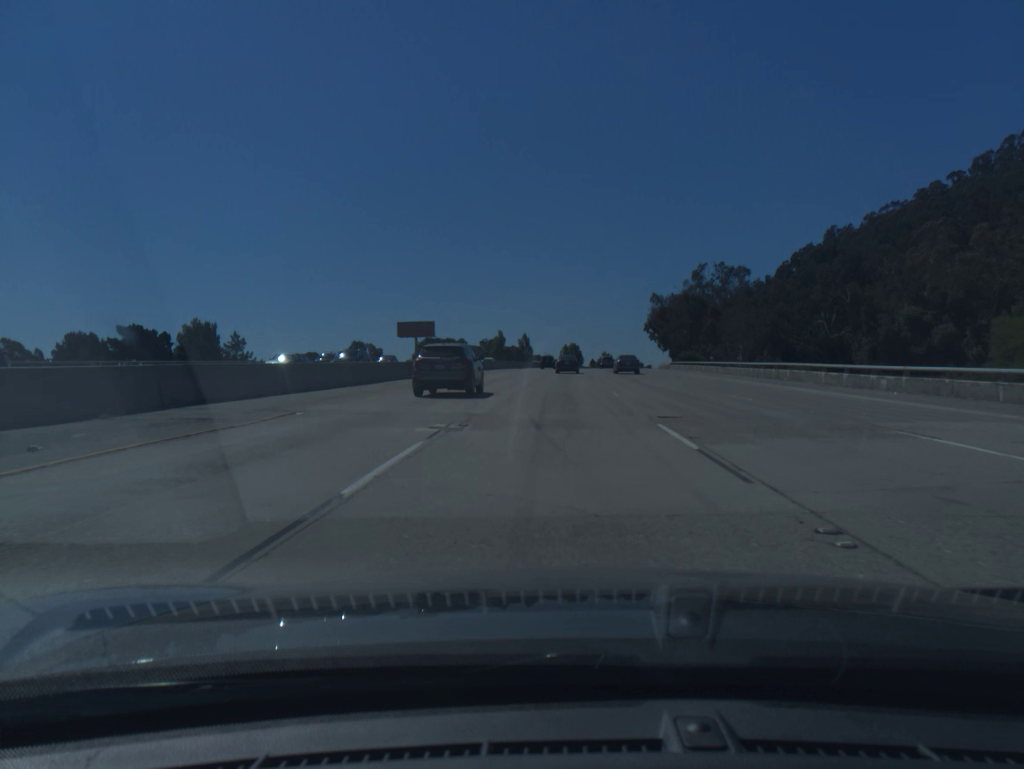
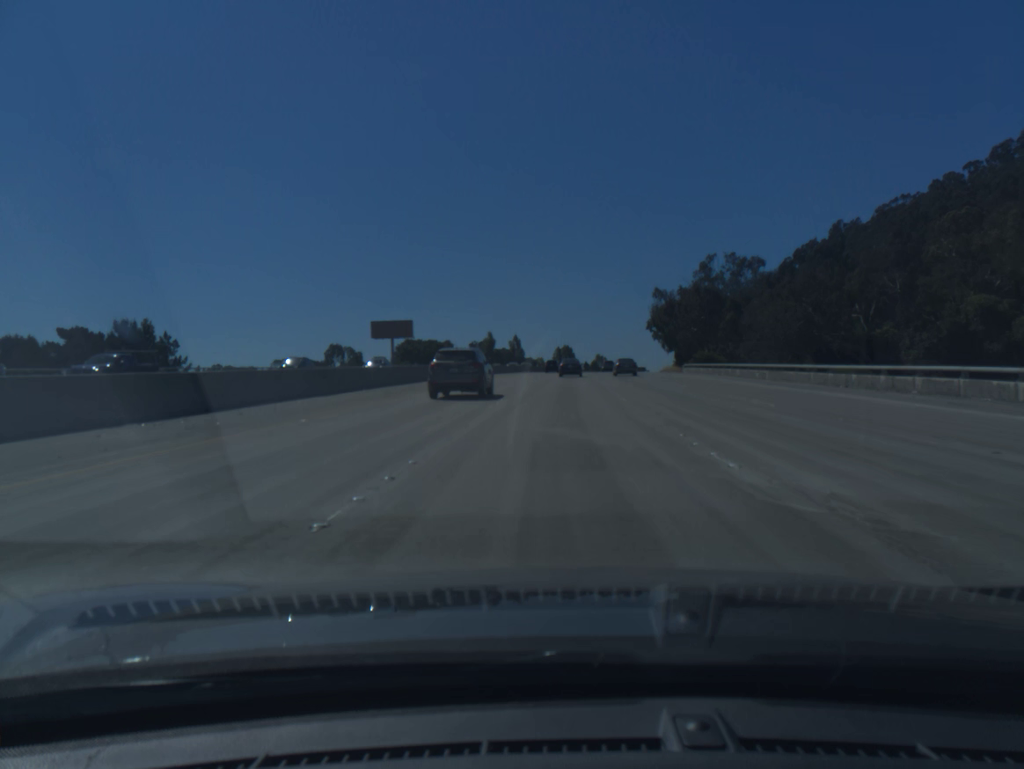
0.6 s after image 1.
(+0.1, +16.1) m; +1°
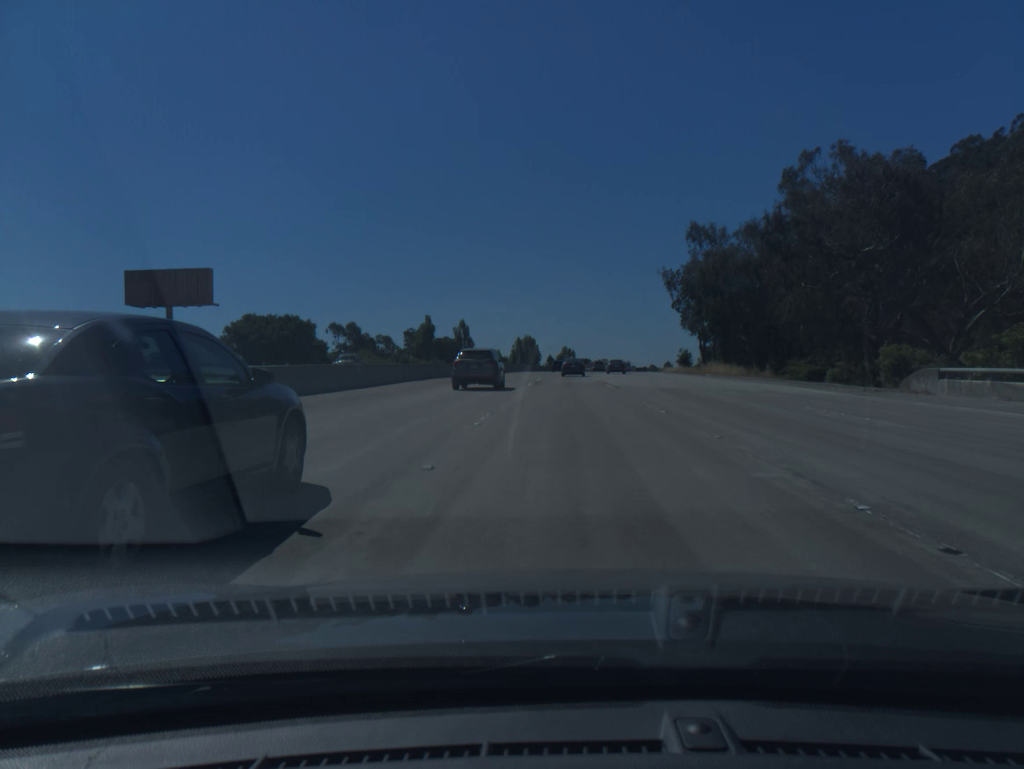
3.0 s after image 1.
(+1.5, +64.7) m; +3°
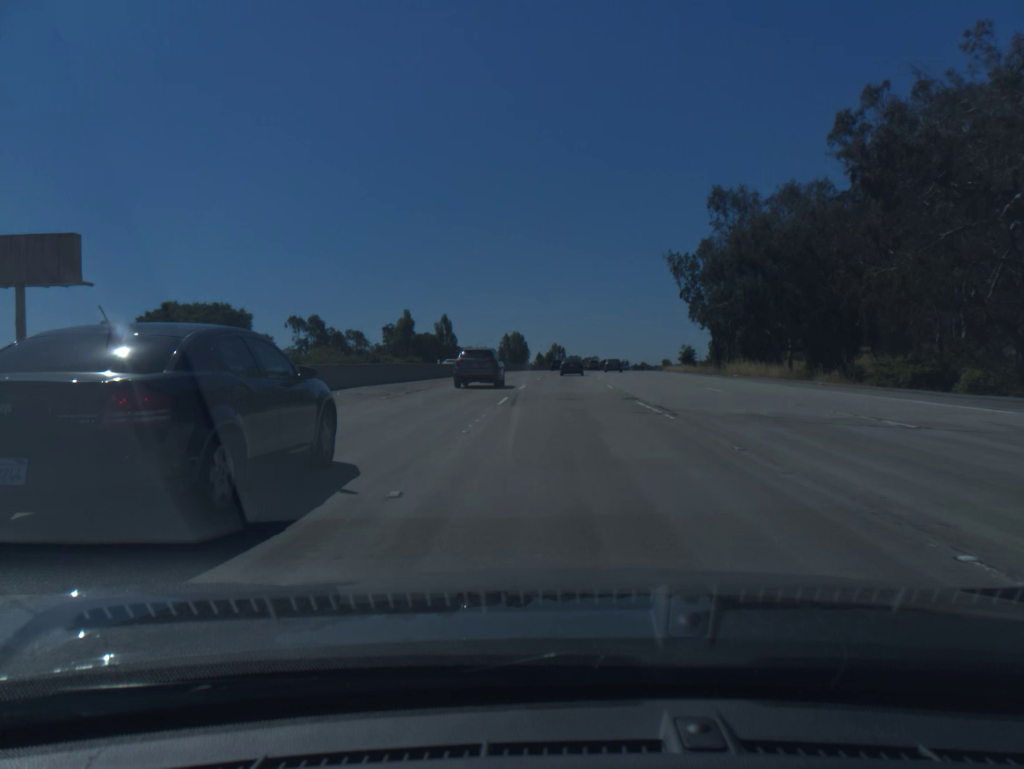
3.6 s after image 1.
(+0.1, +16.2) m; +1°
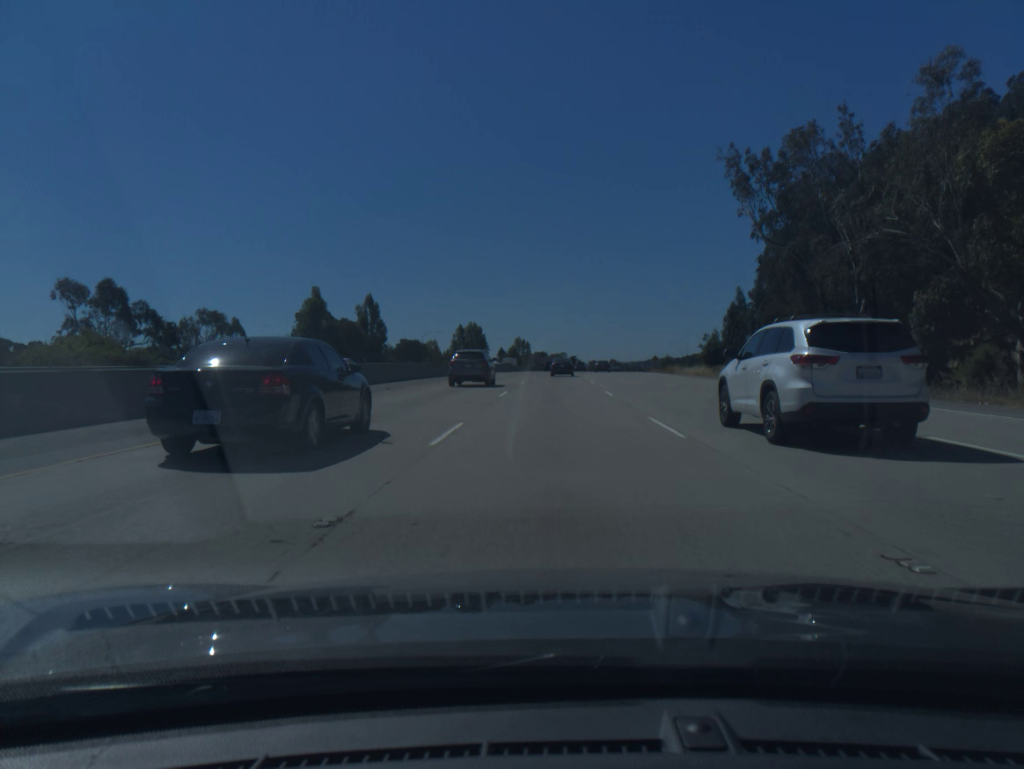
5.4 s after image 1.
(+1.1, +48.8) m; +2°
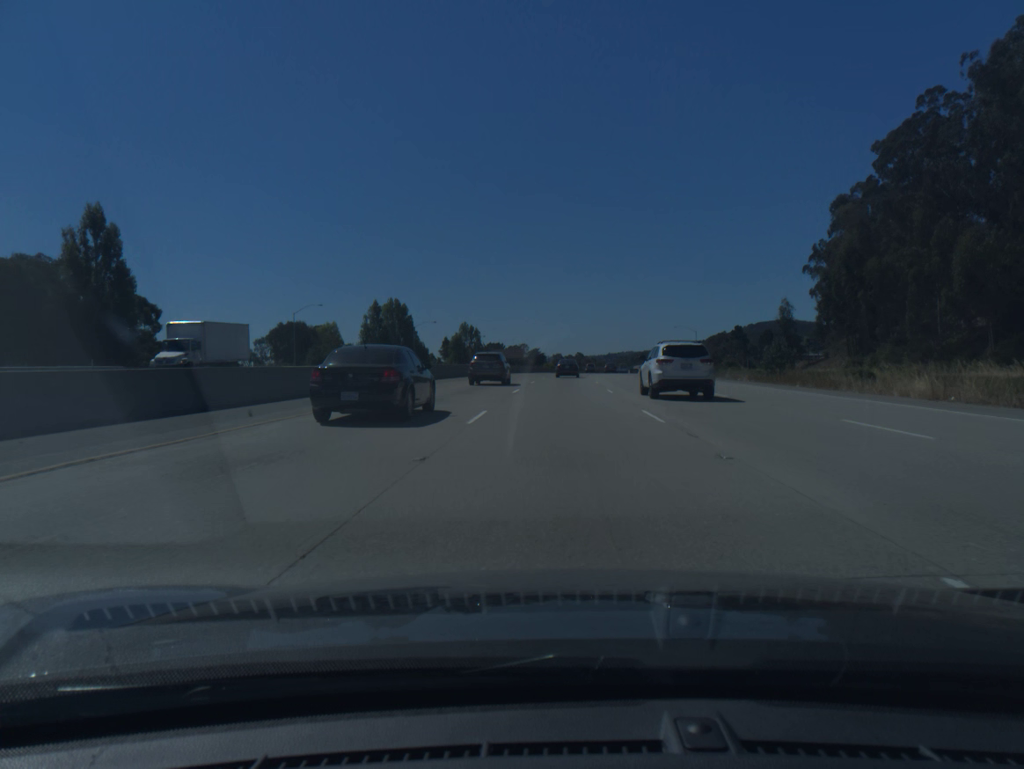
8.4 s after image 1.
(+1.8, +82.0) m; +3°
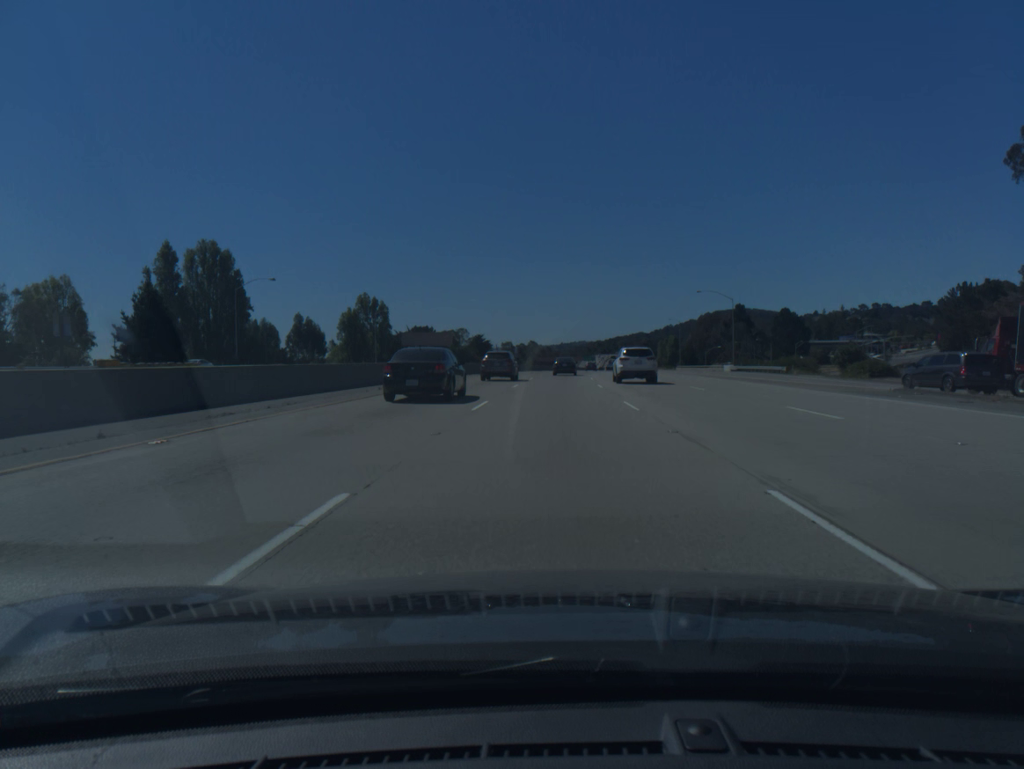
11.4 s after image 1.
(+2.7, +82.7) m; +3°
